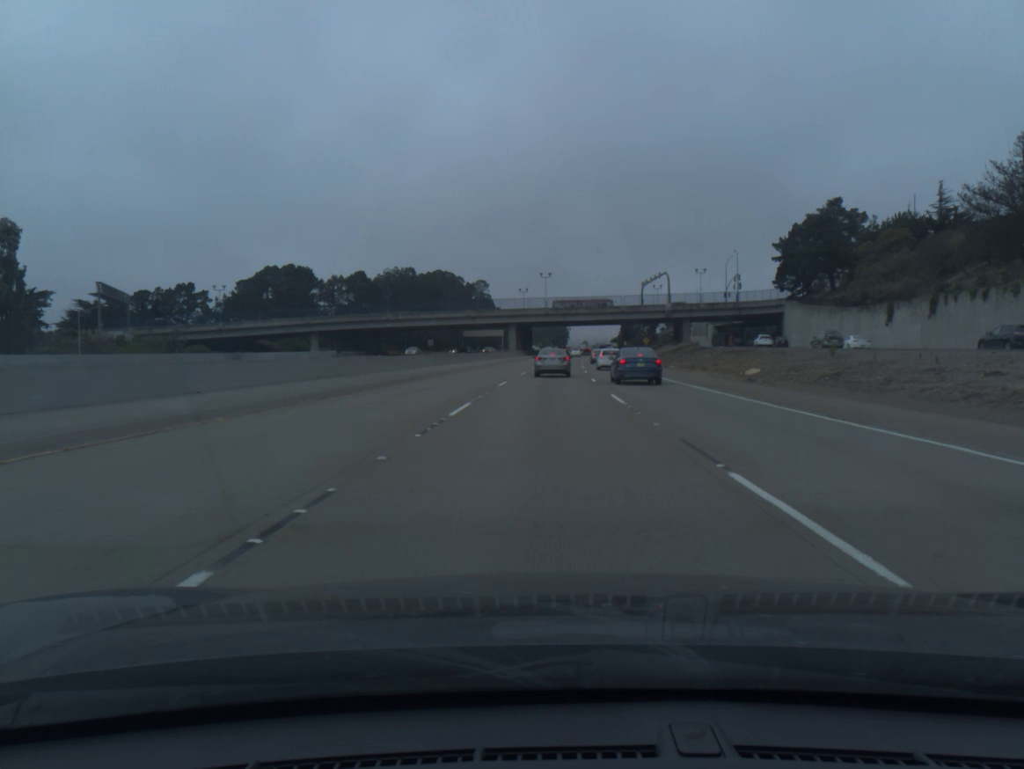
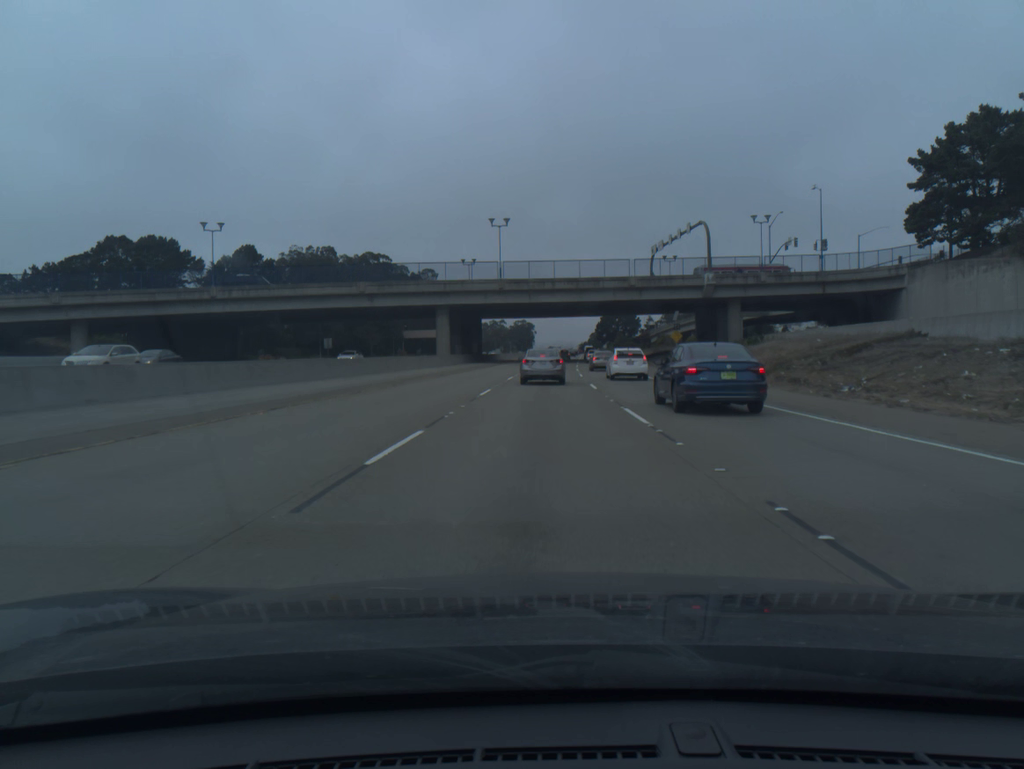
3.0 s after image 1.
(+1.5, +63.5) m; +3°
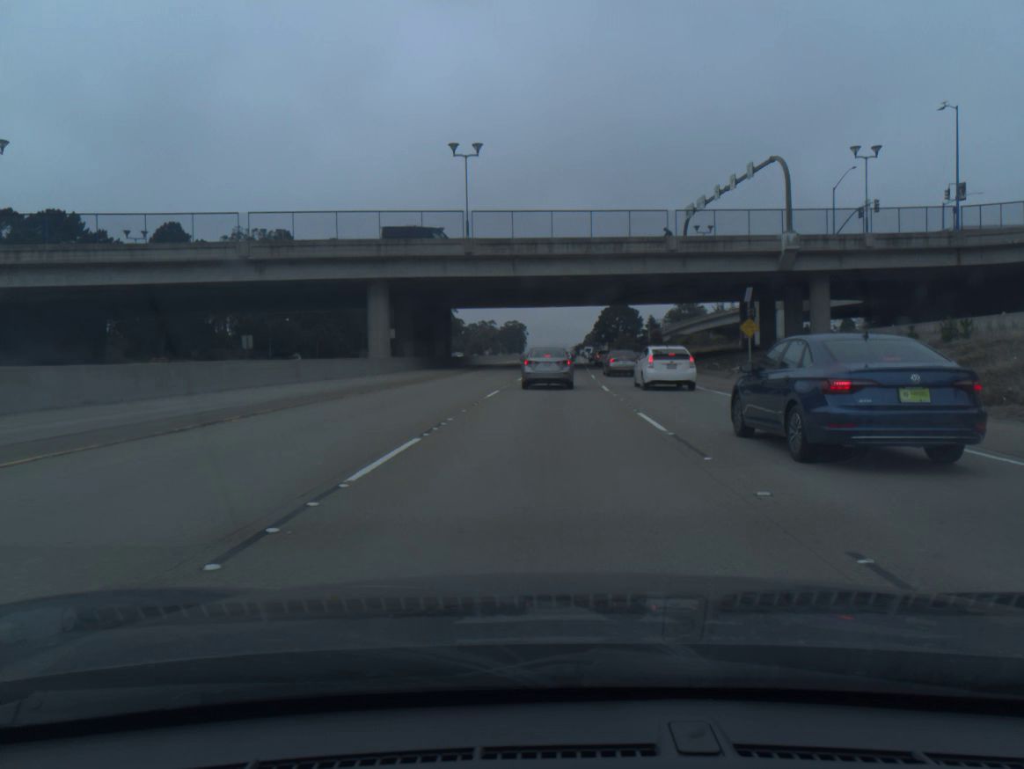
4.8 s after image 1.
(+0.1, +30.7) m; +1°
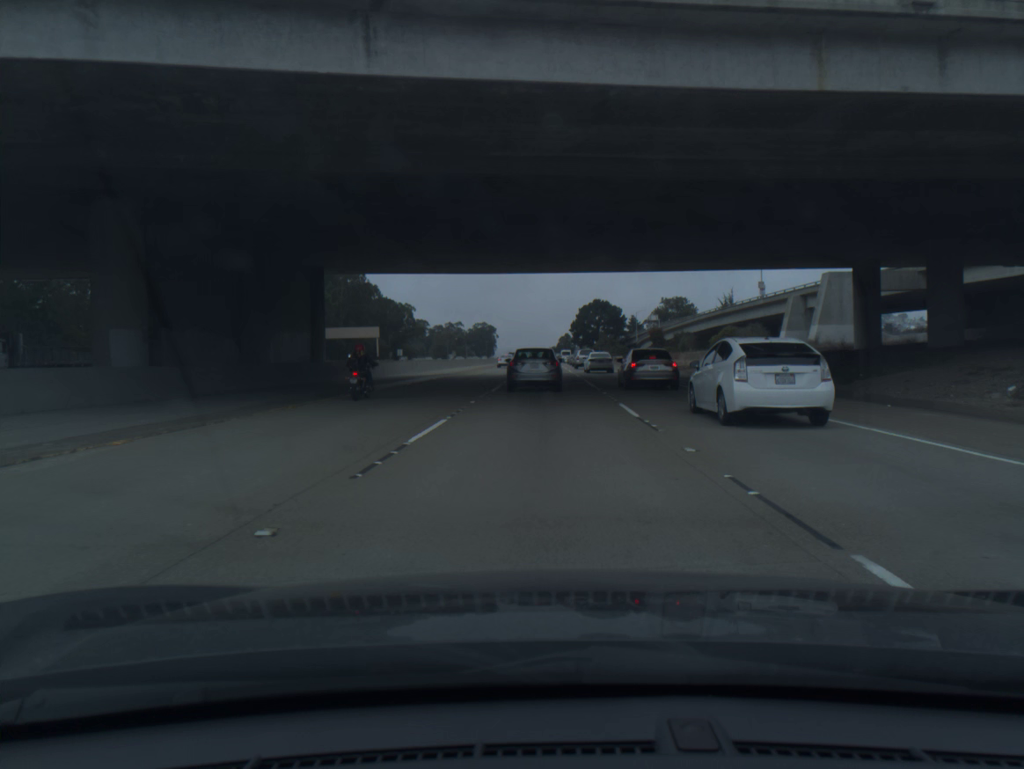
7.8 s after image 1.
(+0.8, +40.5) m; +2°
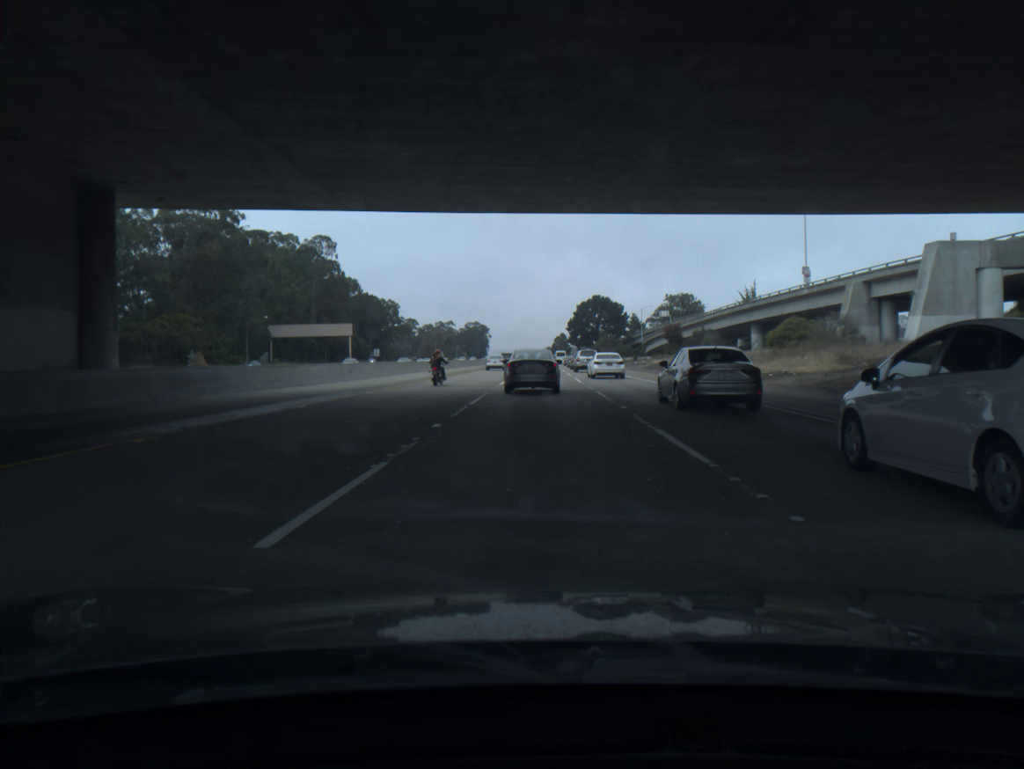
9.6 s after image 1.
(+0.1, +21.0) m; +1°
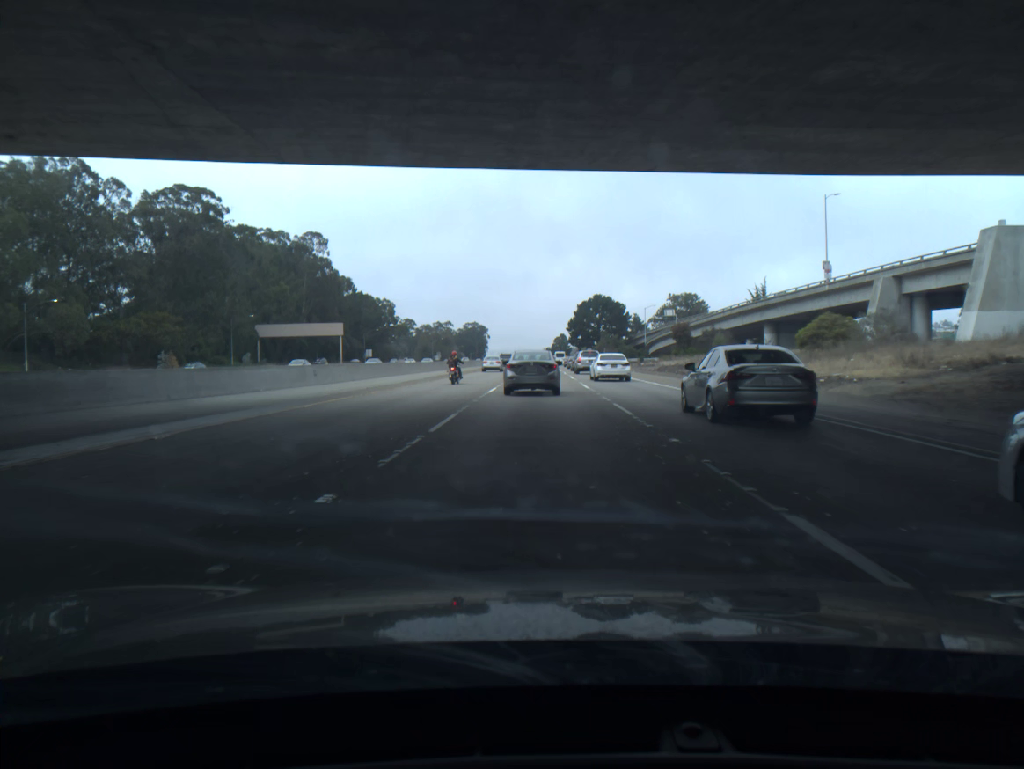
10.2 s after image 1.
(0.0, +6.8) m; 0°
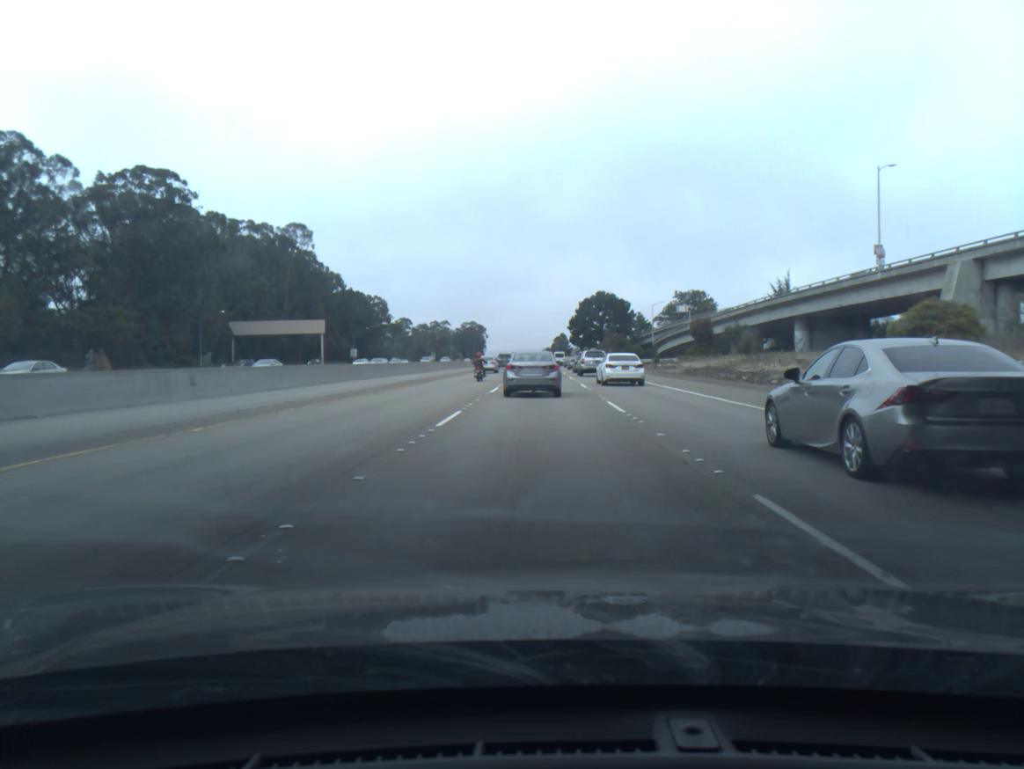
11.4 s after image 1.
(0.0, +13.2) m; 0°
